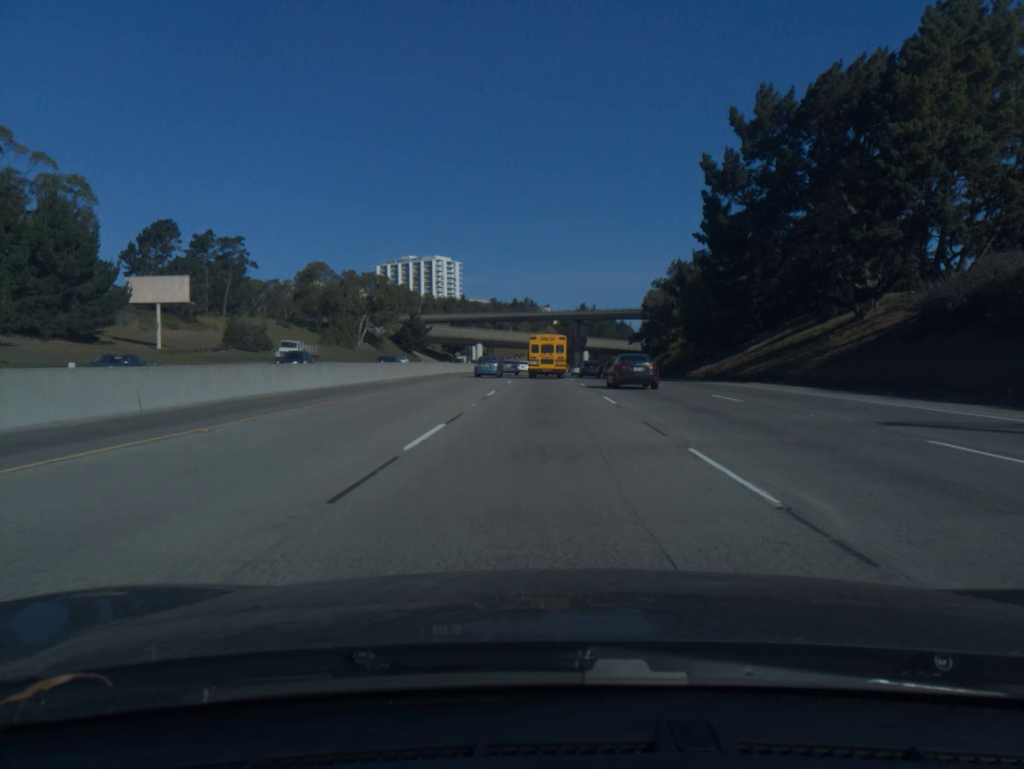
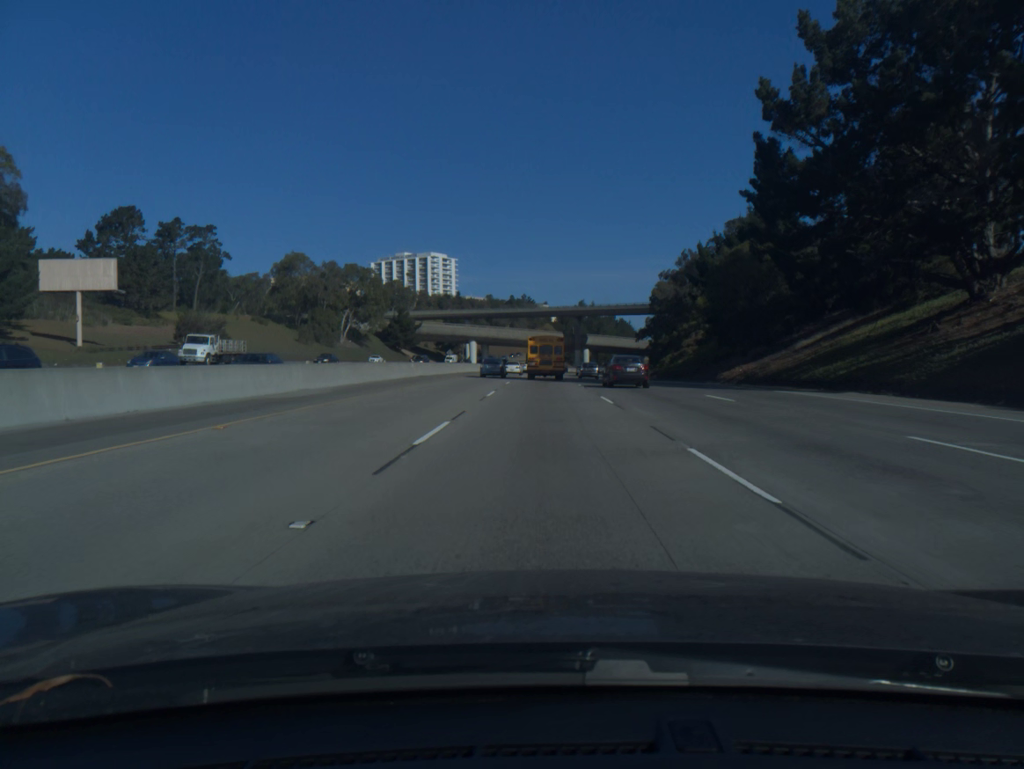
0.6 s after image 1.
(0.0, +14.0) m; 0°
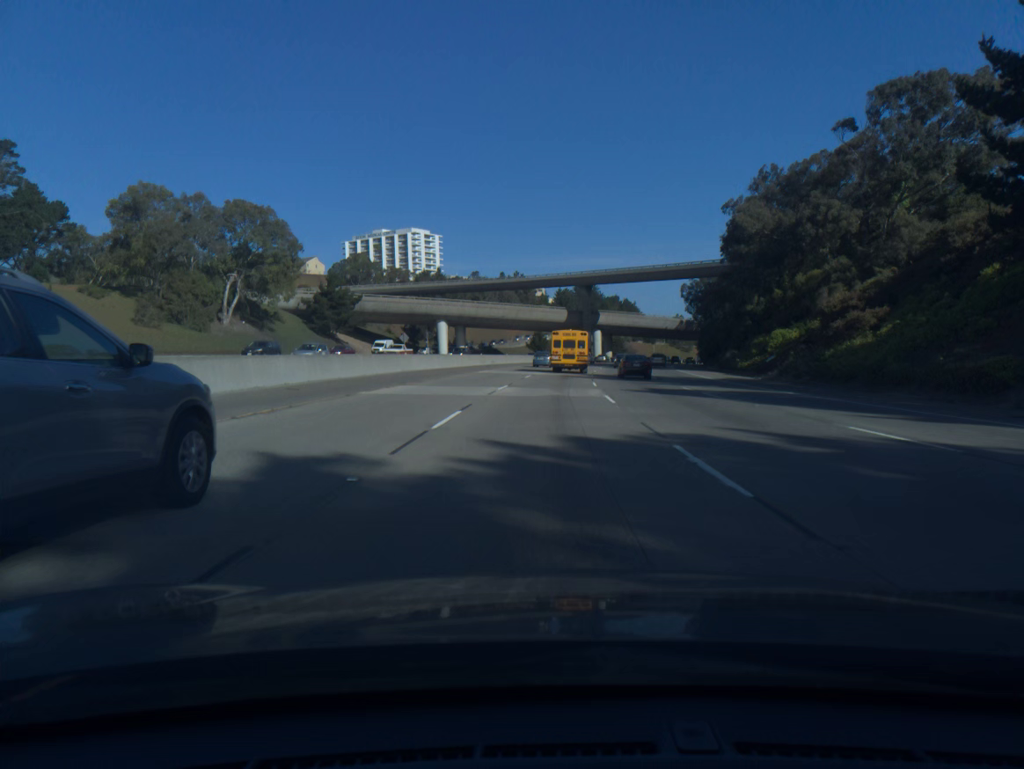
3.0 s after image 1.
(+0.1, +56.0) m; 0°
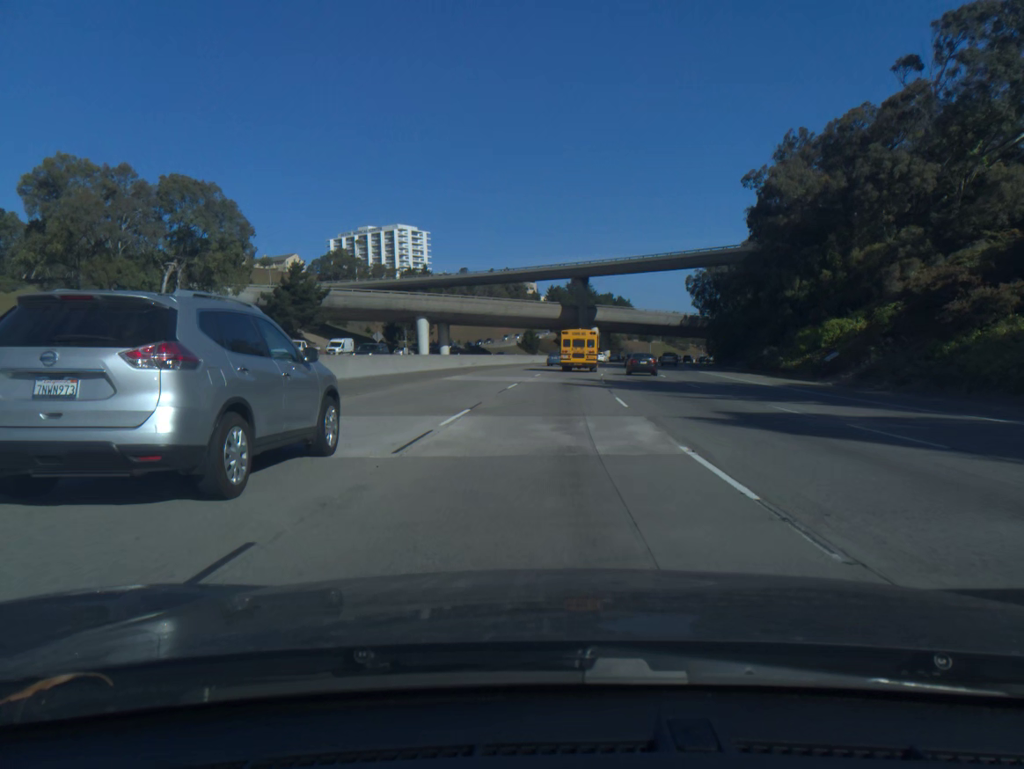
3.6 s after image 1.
(+0.1, +14.1) m; +1°
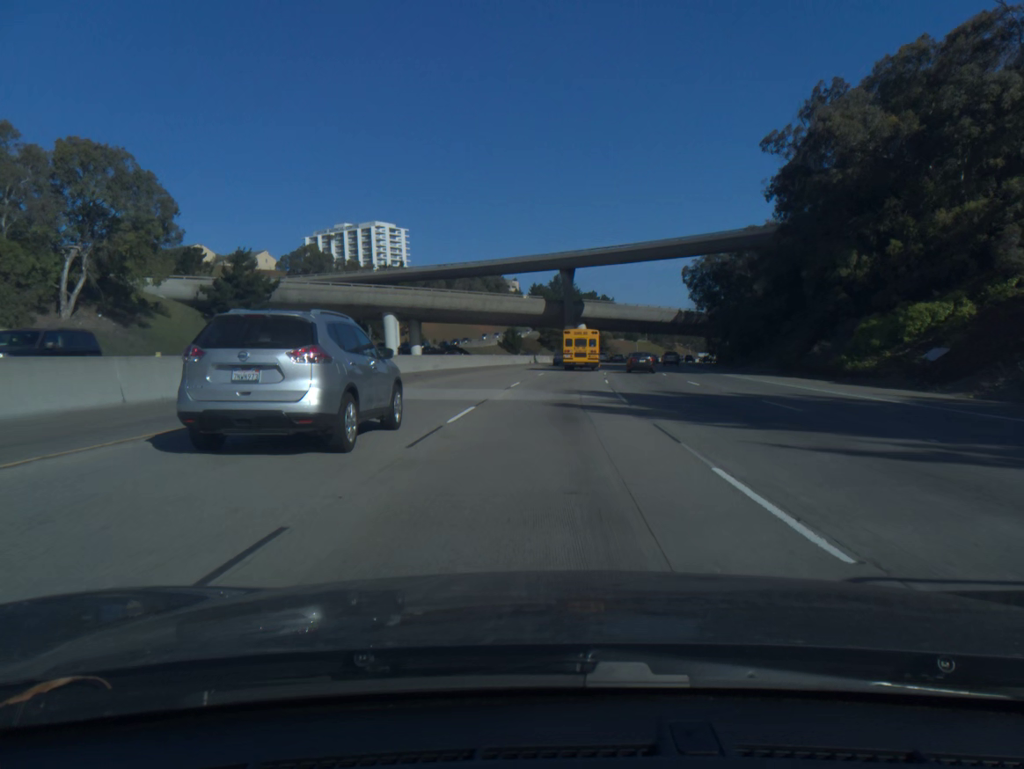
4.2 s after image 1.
(+0.1, +14.2) m; +1°
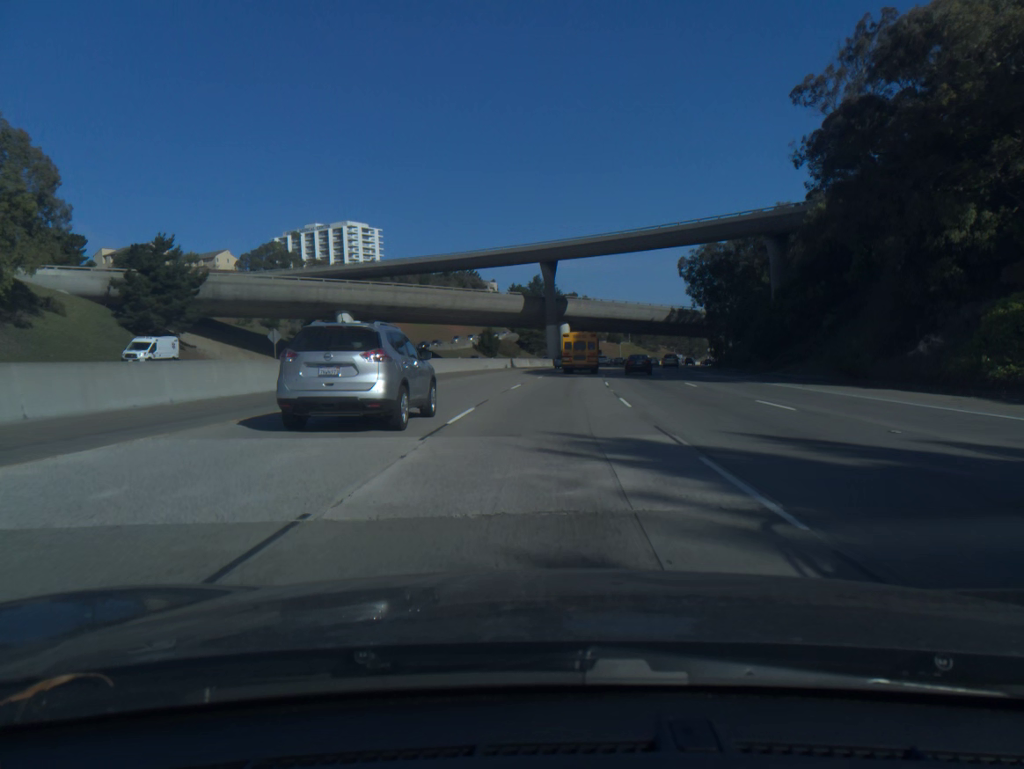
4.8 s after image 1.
(+0.2, +14.3) m; +2°
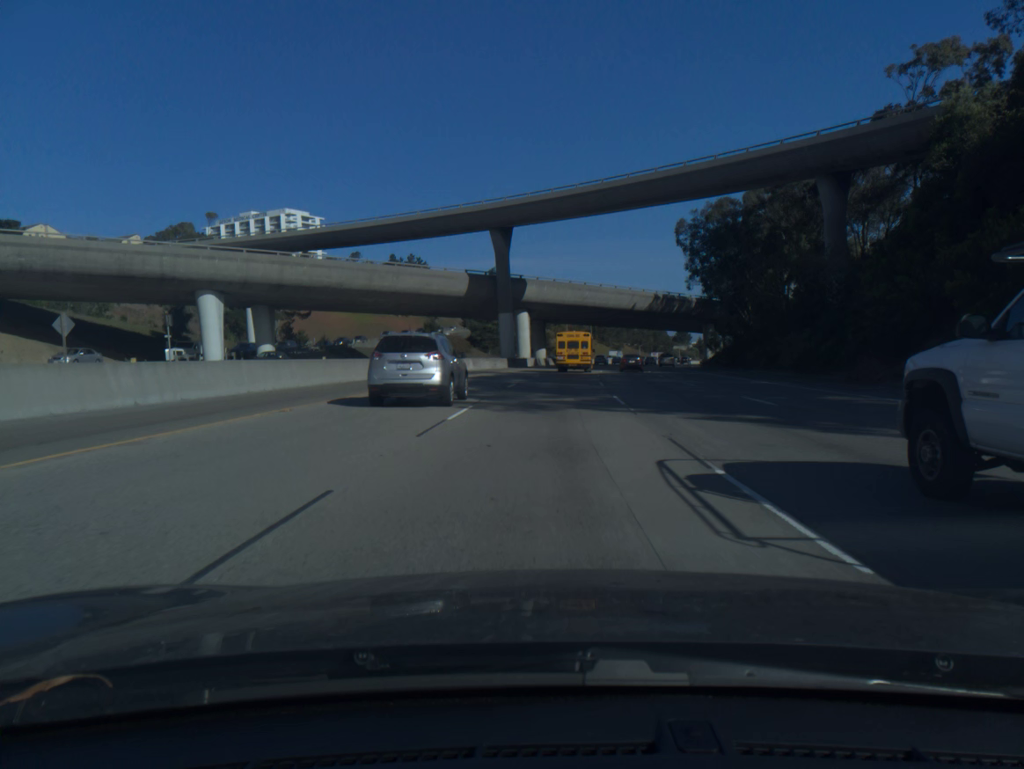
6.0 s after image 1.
(+0.8, +28.7) m; +3°
